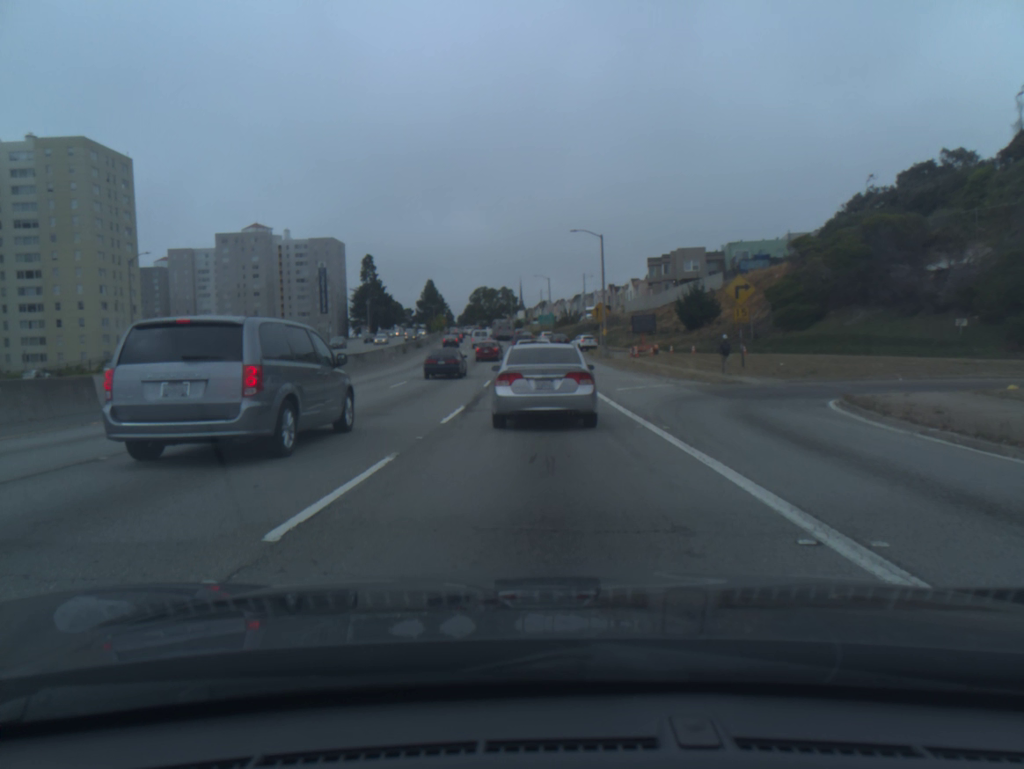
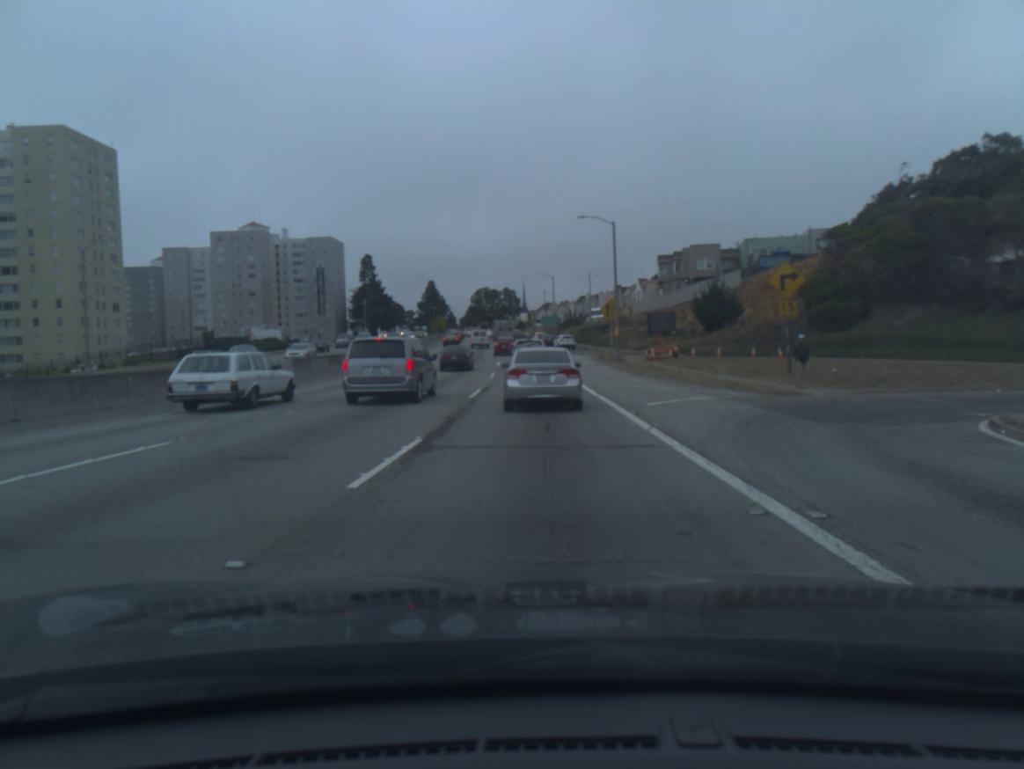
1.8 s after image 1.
(0.0, +6.8) m; 0°
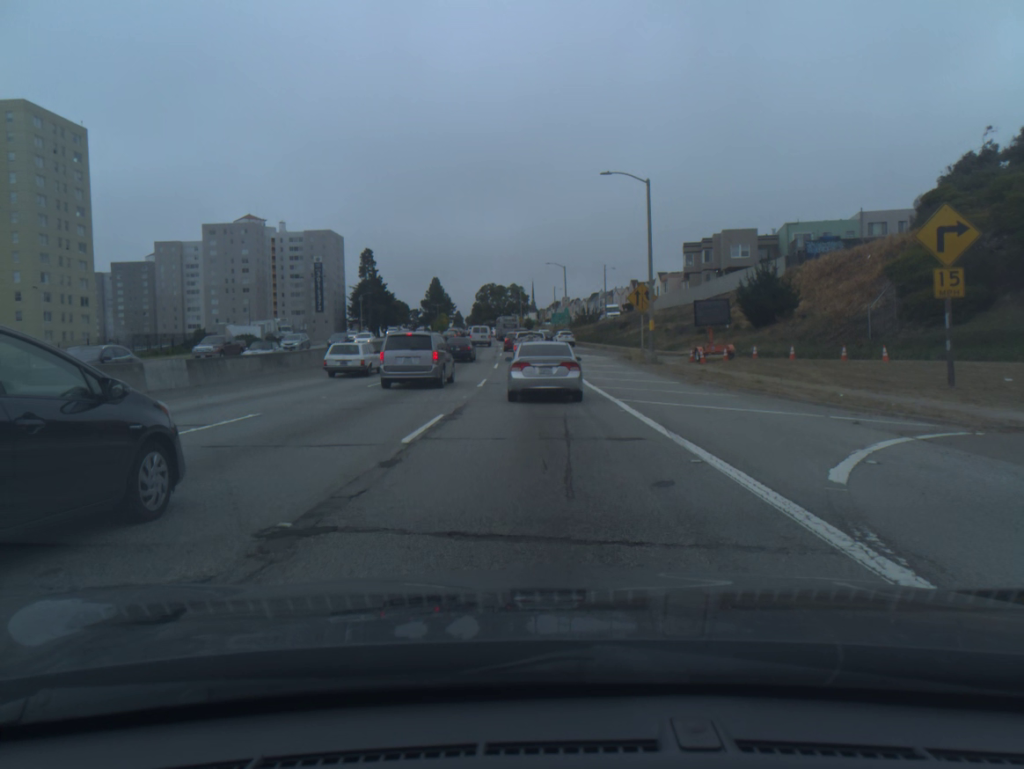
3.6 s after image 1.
(-0.1, +11.8) m; -1°
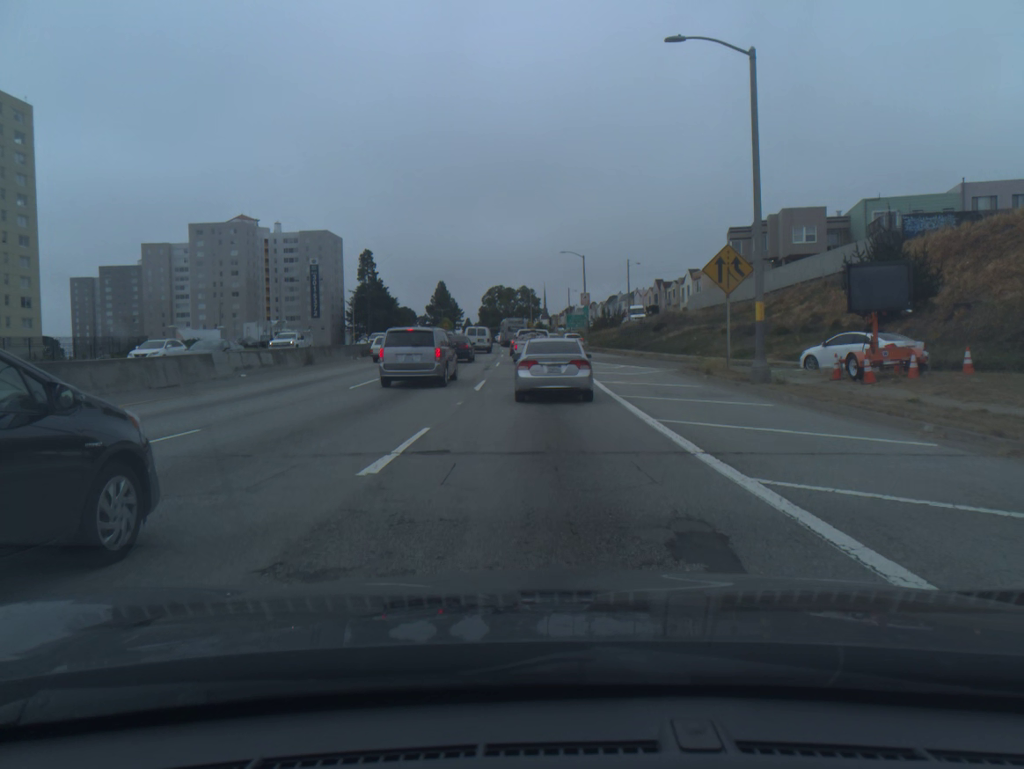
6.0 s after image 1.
(-0.1, +17.5) m; -1°
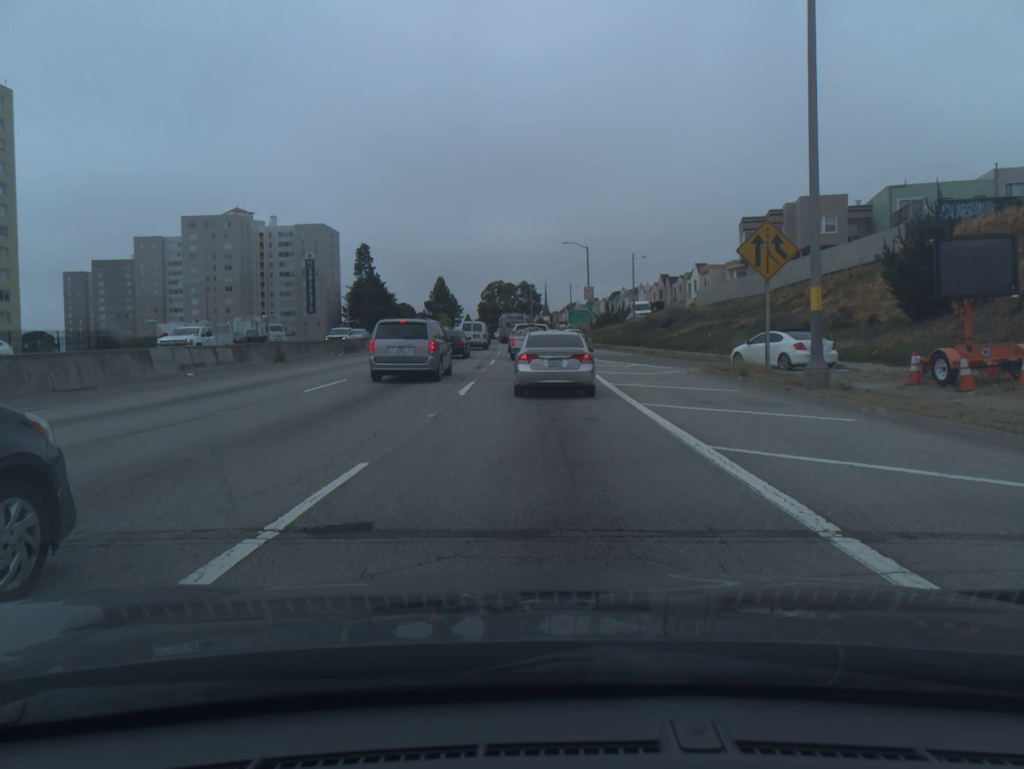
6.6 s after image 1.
(0.0, +4.3) m; 0°
